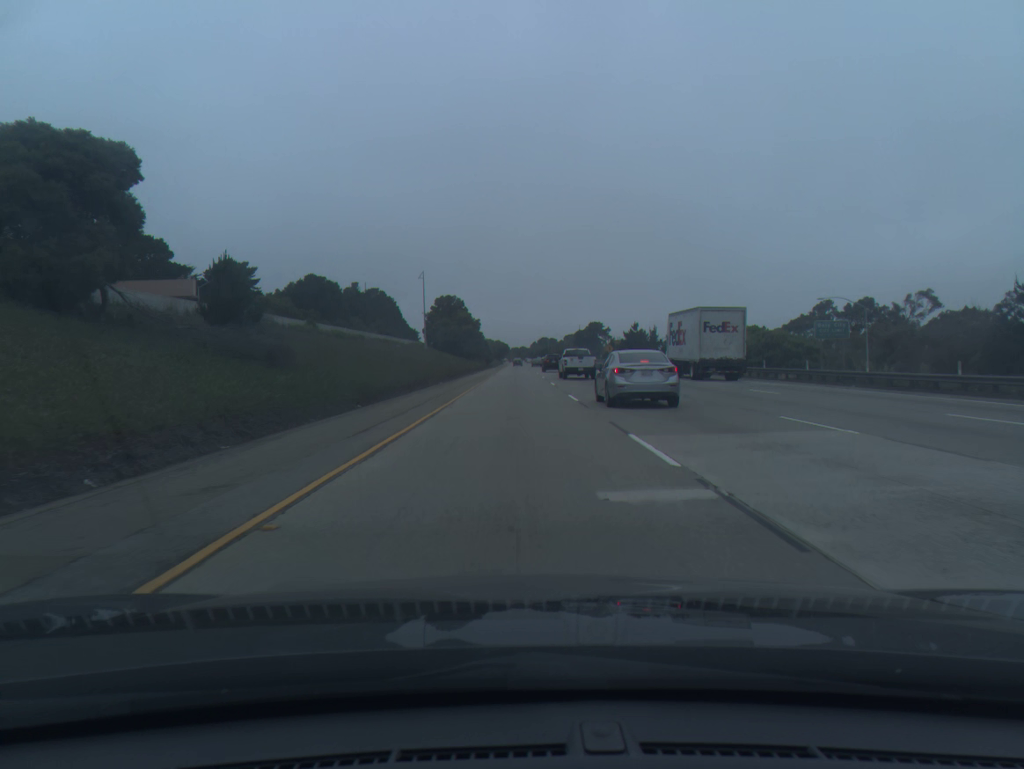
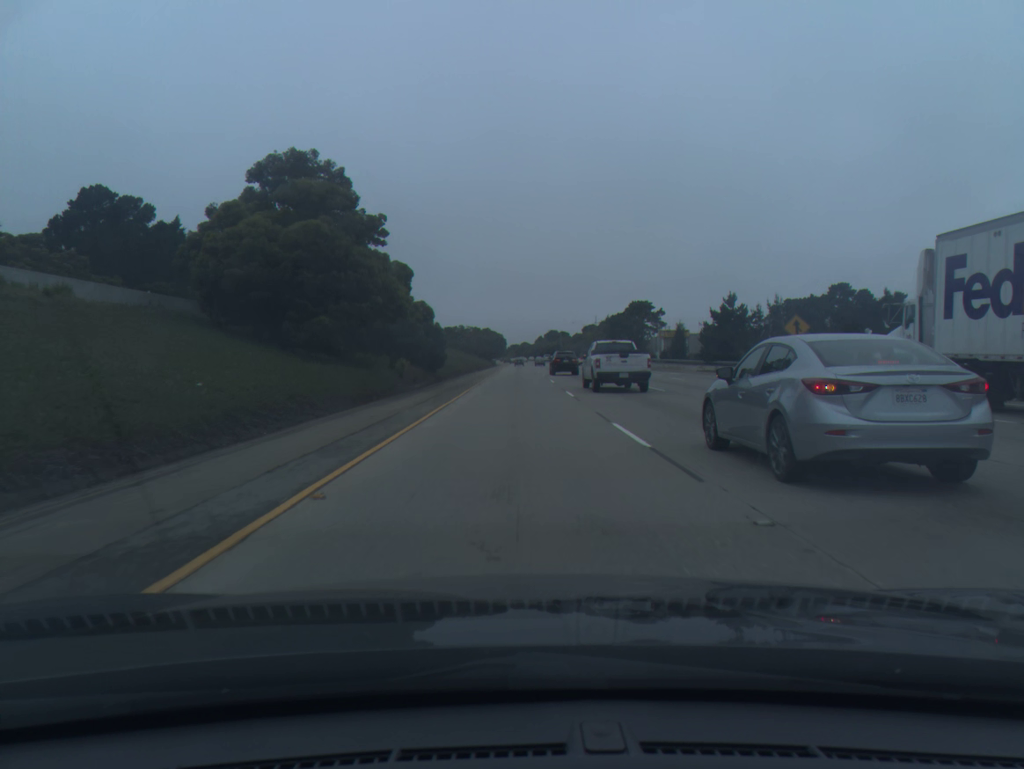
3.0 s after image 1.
(-0.5, +100.6) m; 0°
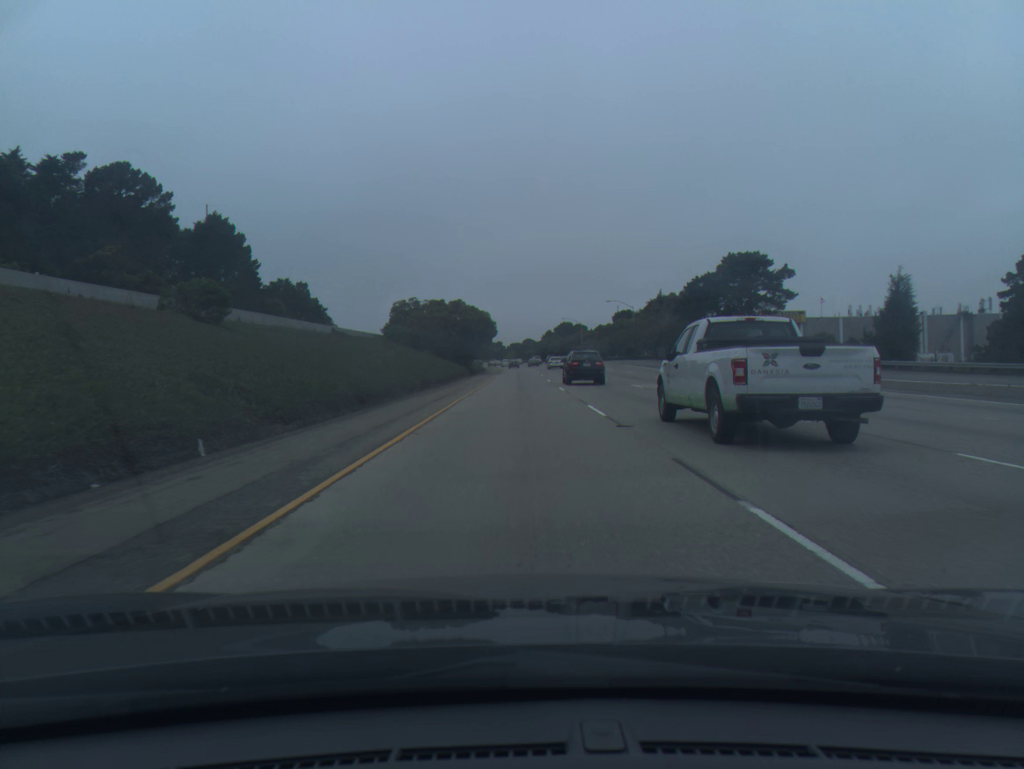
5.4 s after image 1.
(-0.1, +81.3) m; 0°
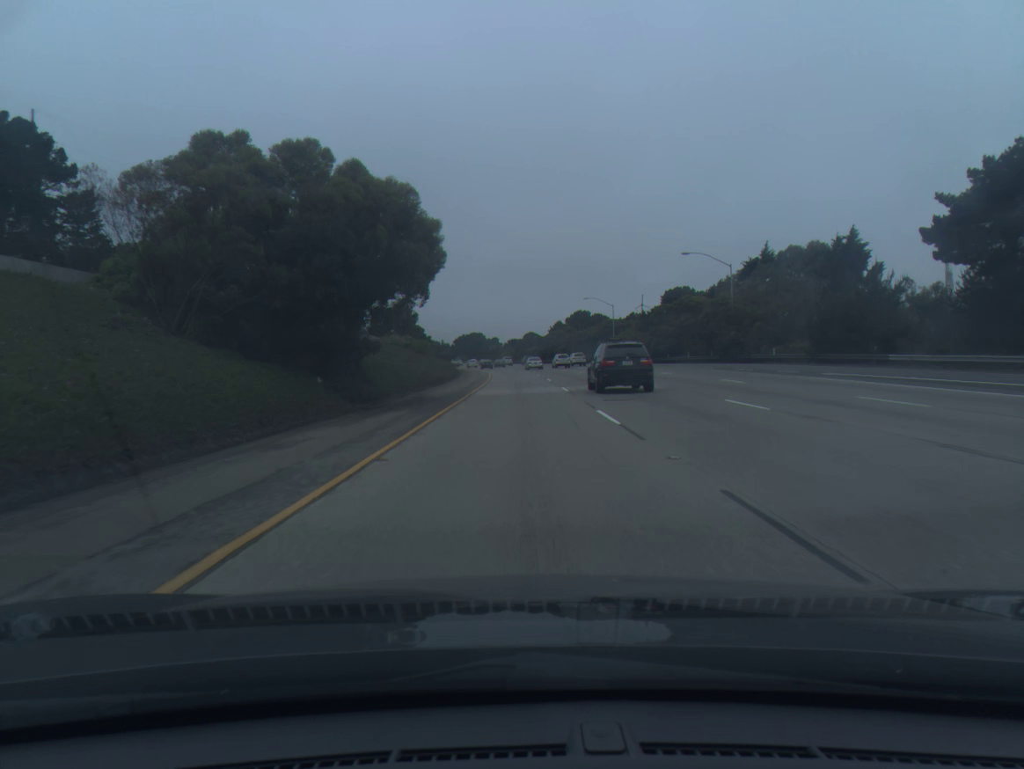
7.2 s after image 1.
(-0.2, +61.3) m; 0°
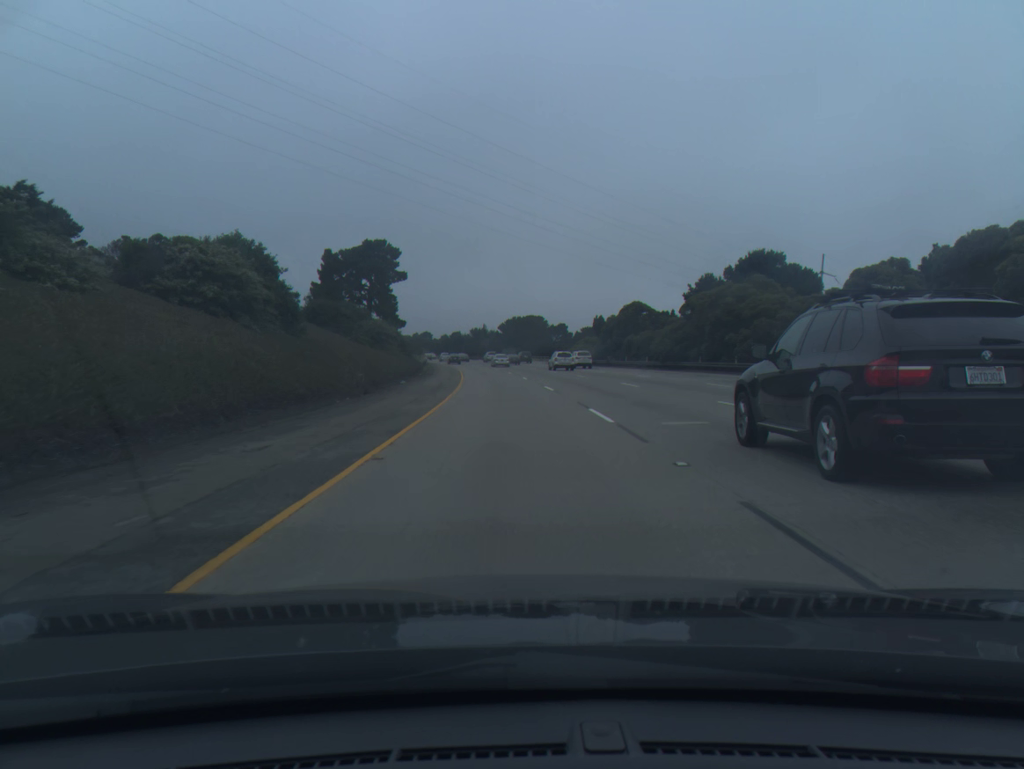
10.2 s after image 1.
(-2.8, +102.3) m; -5°
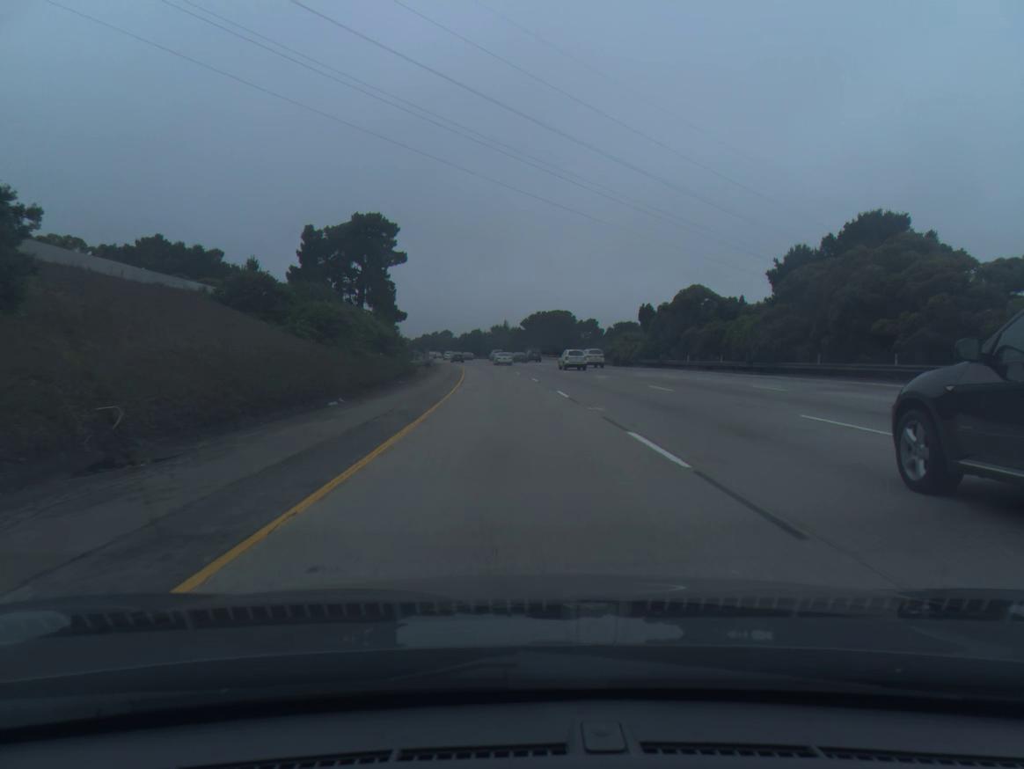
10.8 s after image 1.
(-0.3, +20.5) m; -2°
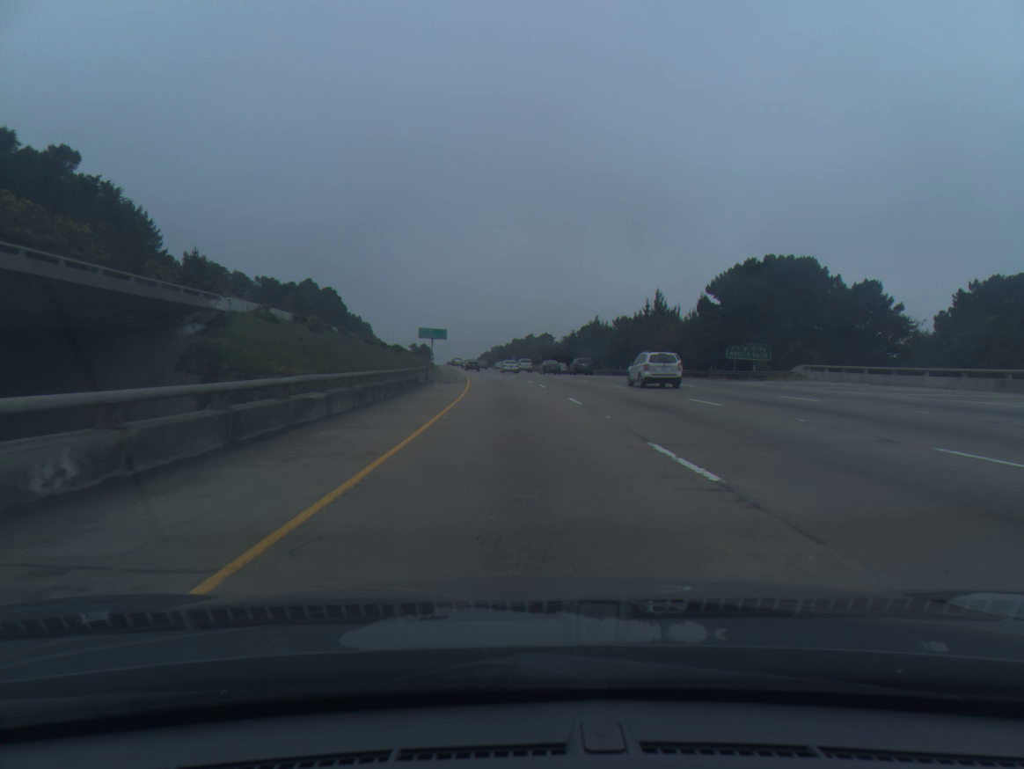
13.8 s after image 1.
(-7.2, +101.9) m; -8°
